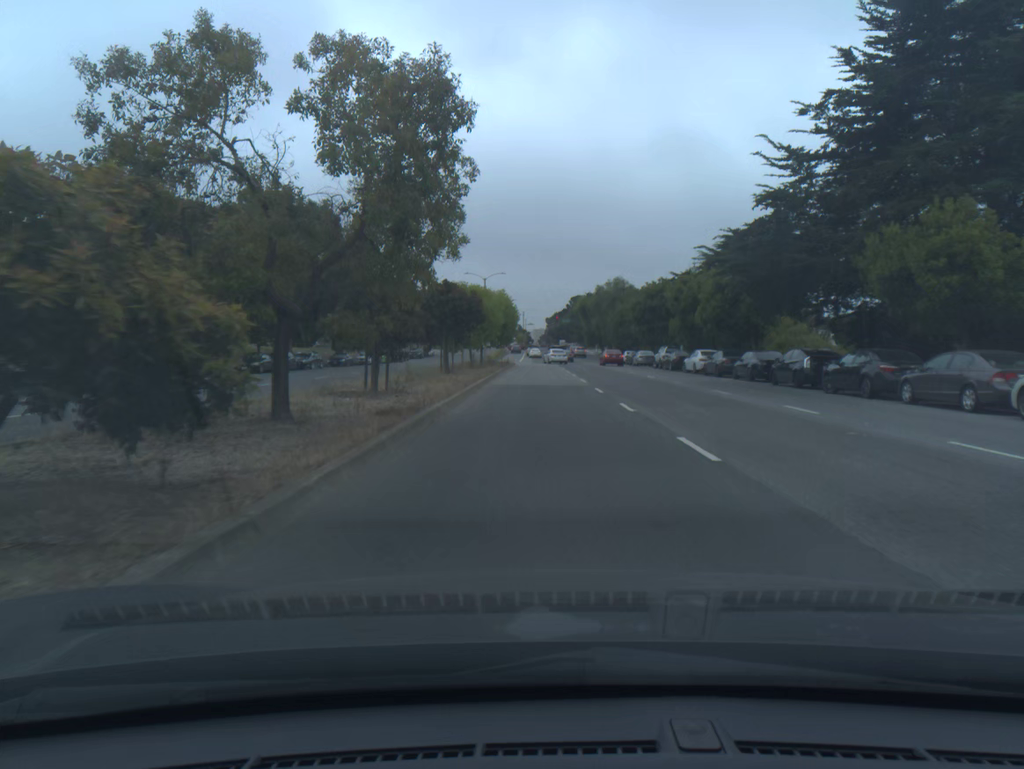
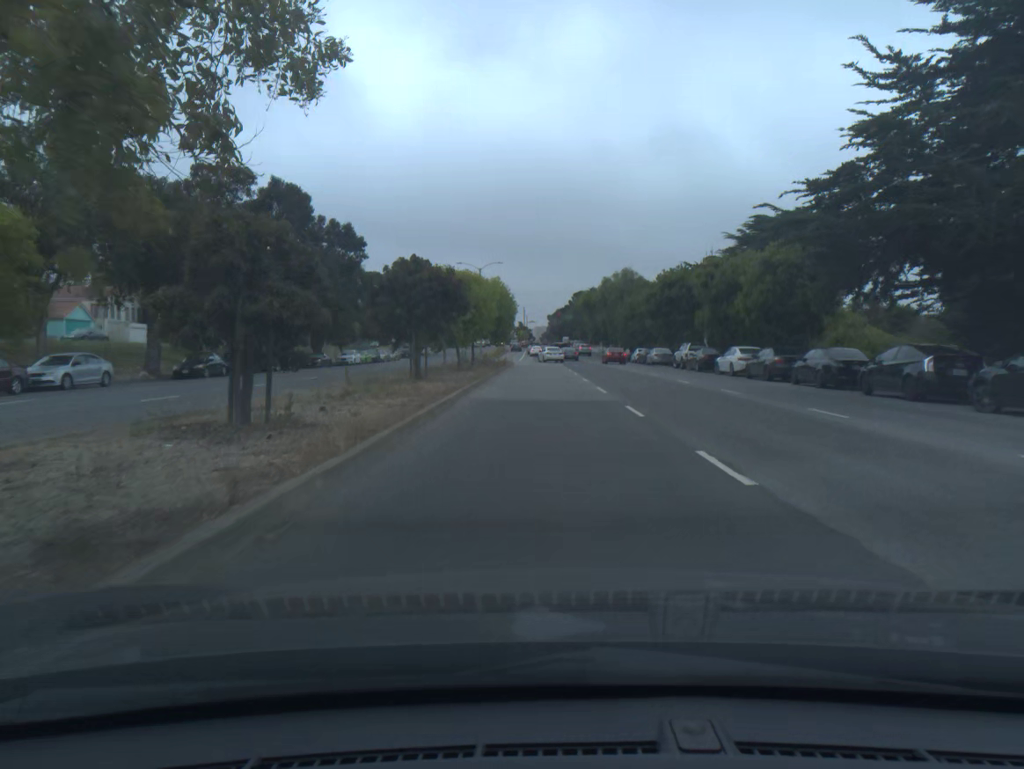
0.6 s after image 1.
(0.0, +8.9) m; 0°
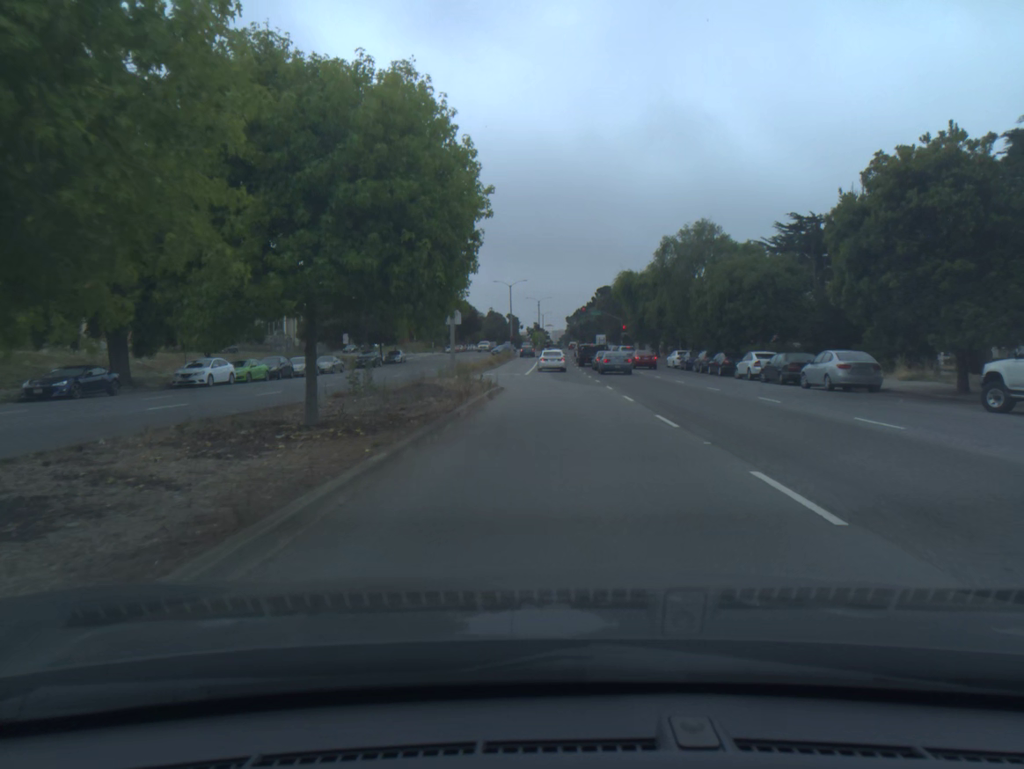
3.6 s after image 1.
(-0.5, +37.3) m; -1°
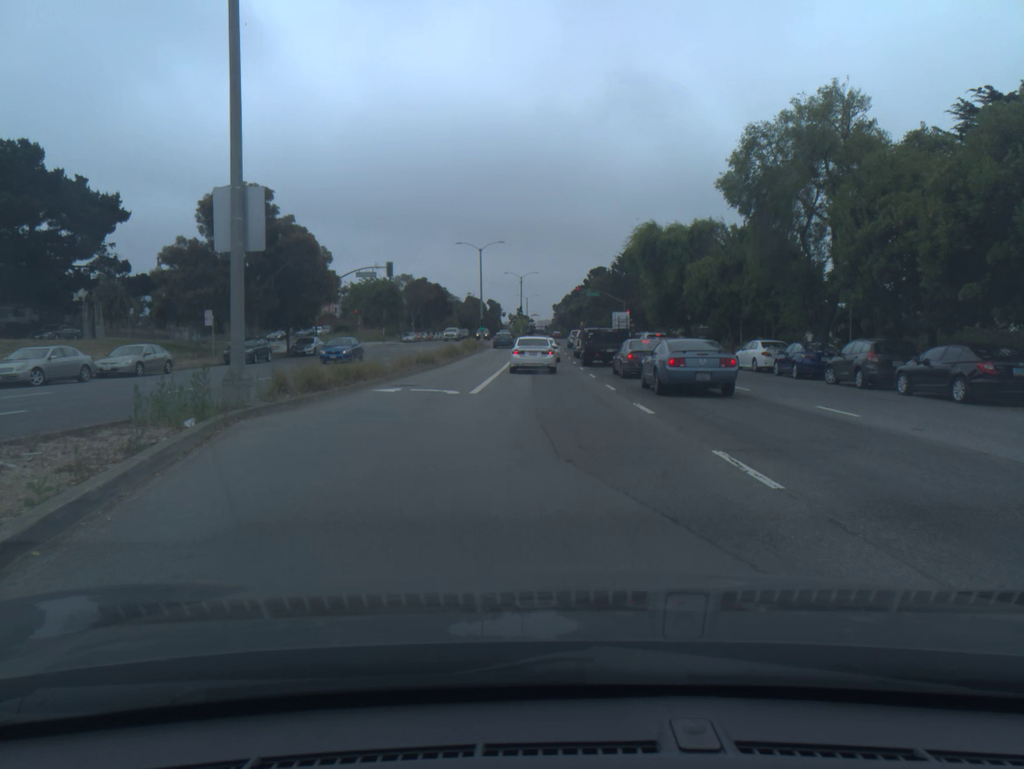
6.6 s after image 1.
(+0.3, +28.0) m; +1°
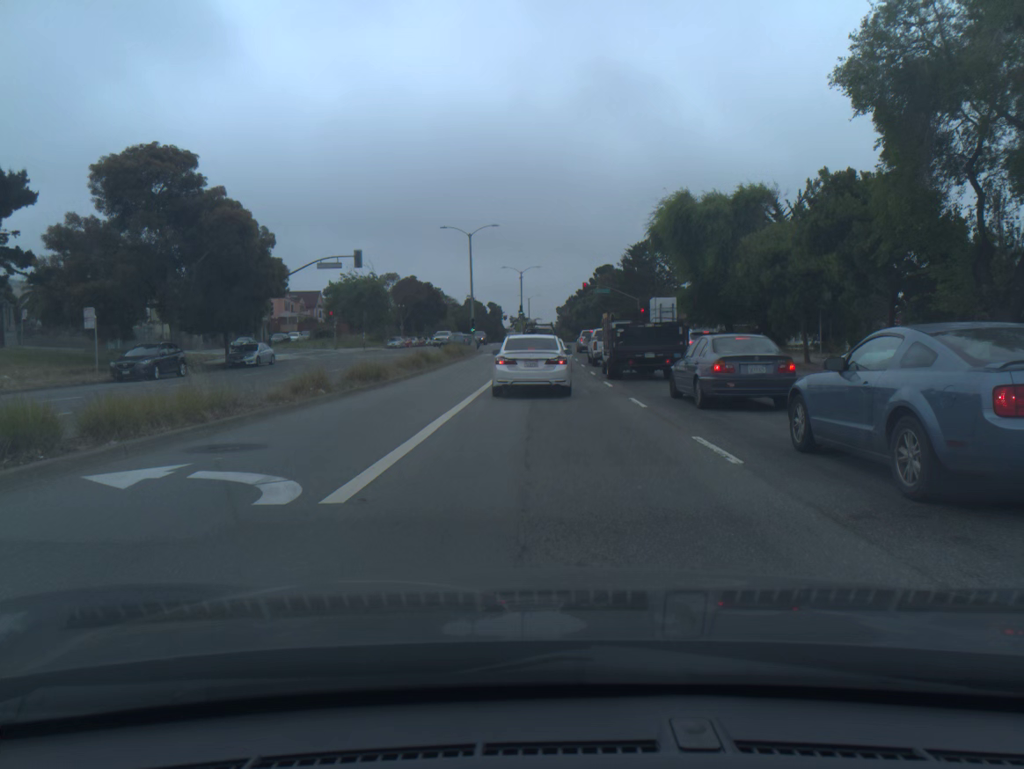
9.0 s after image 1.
(-0.1, +13.4) m; -1°
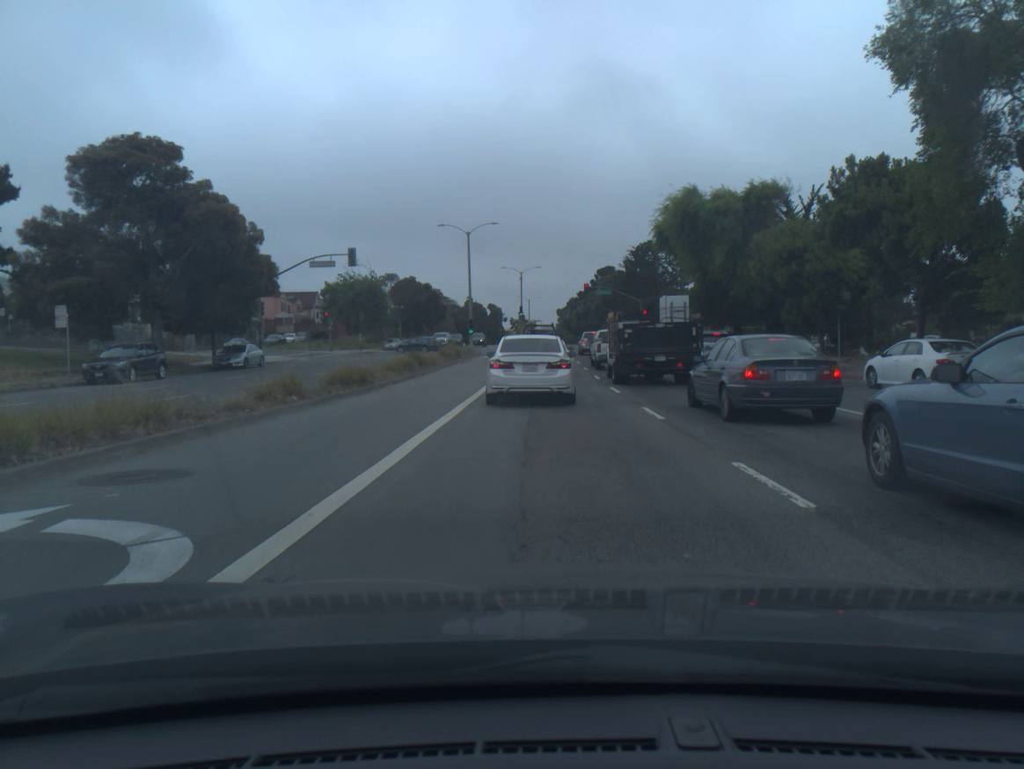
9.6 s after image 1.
(0.0, +2.2) m; 0°
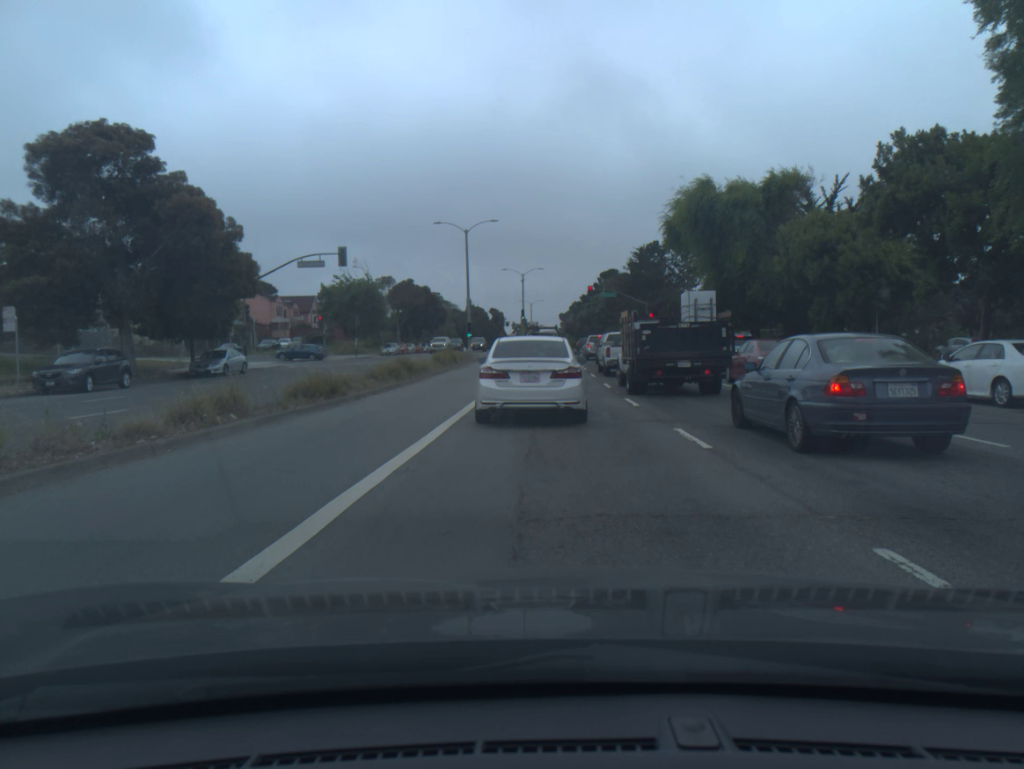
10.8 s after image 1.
(0.0, +3.5) m; 0°
